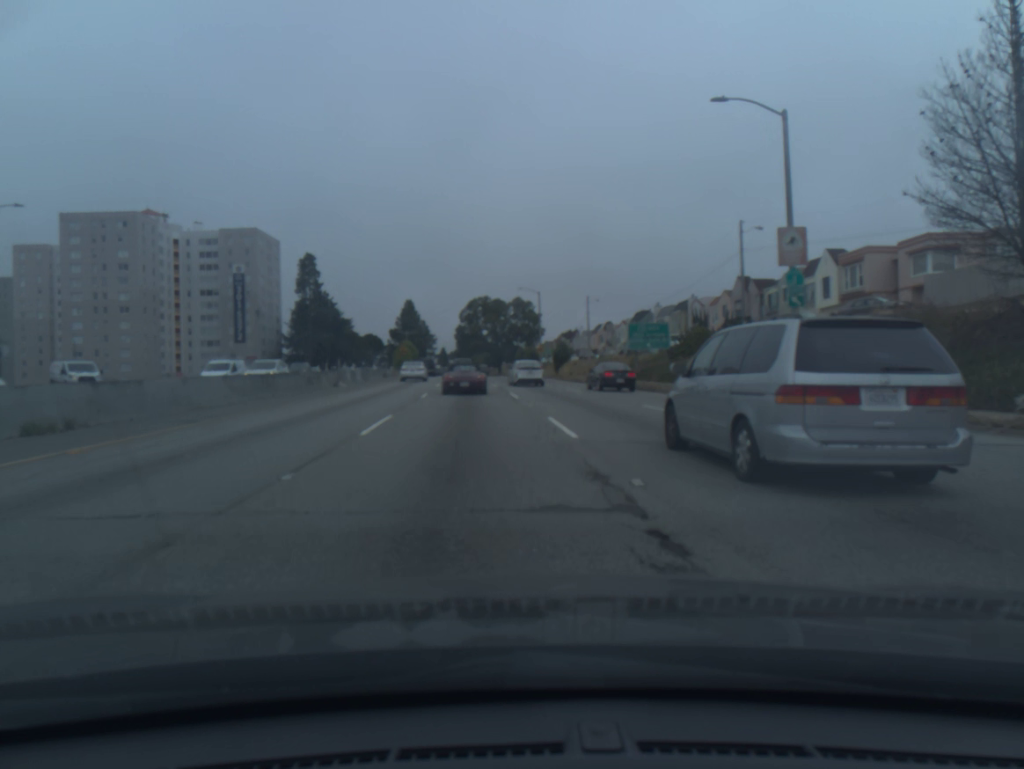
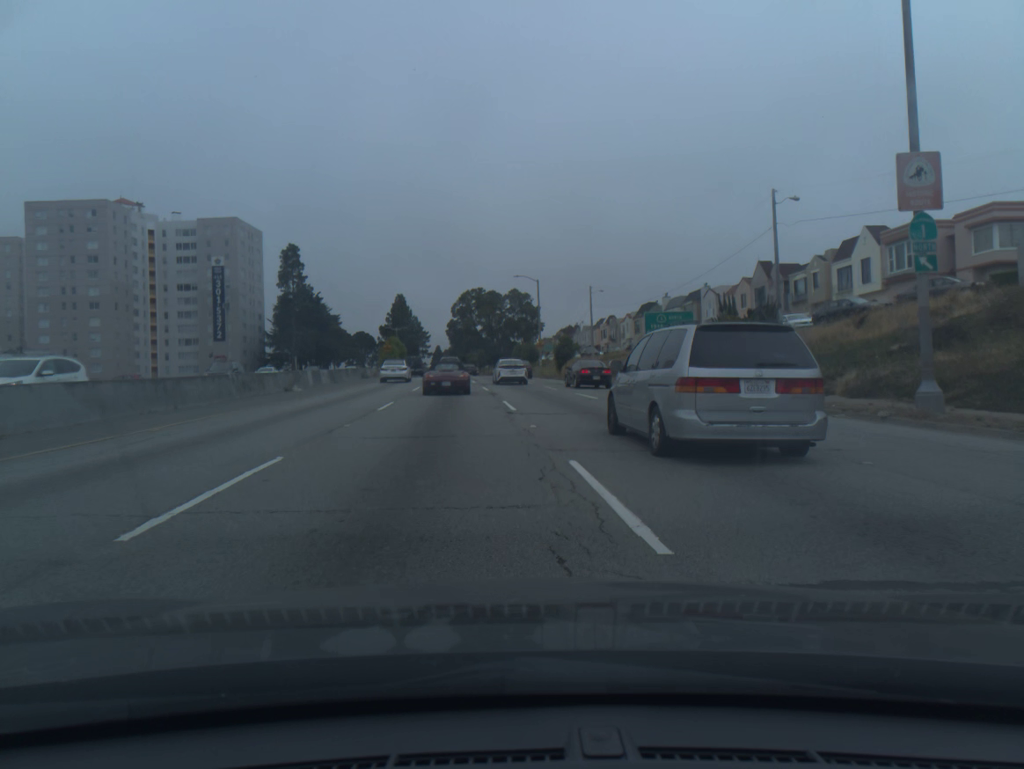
(0.0, +7.8) m; 0°
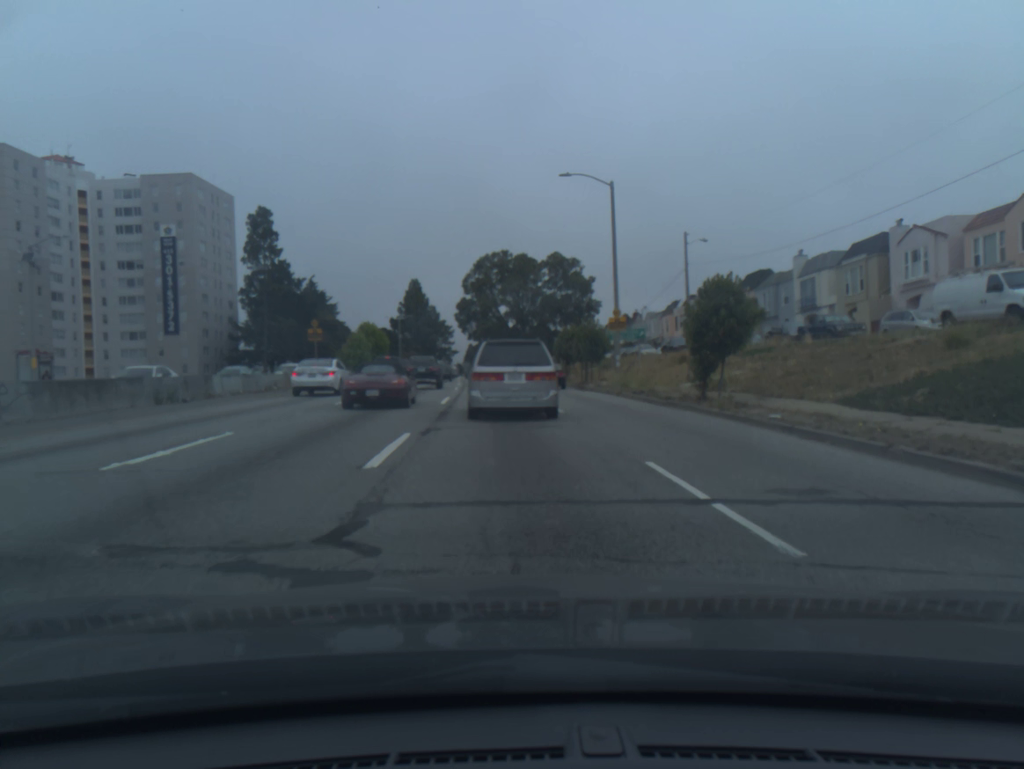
(-0.6, +40.8) m; -3°
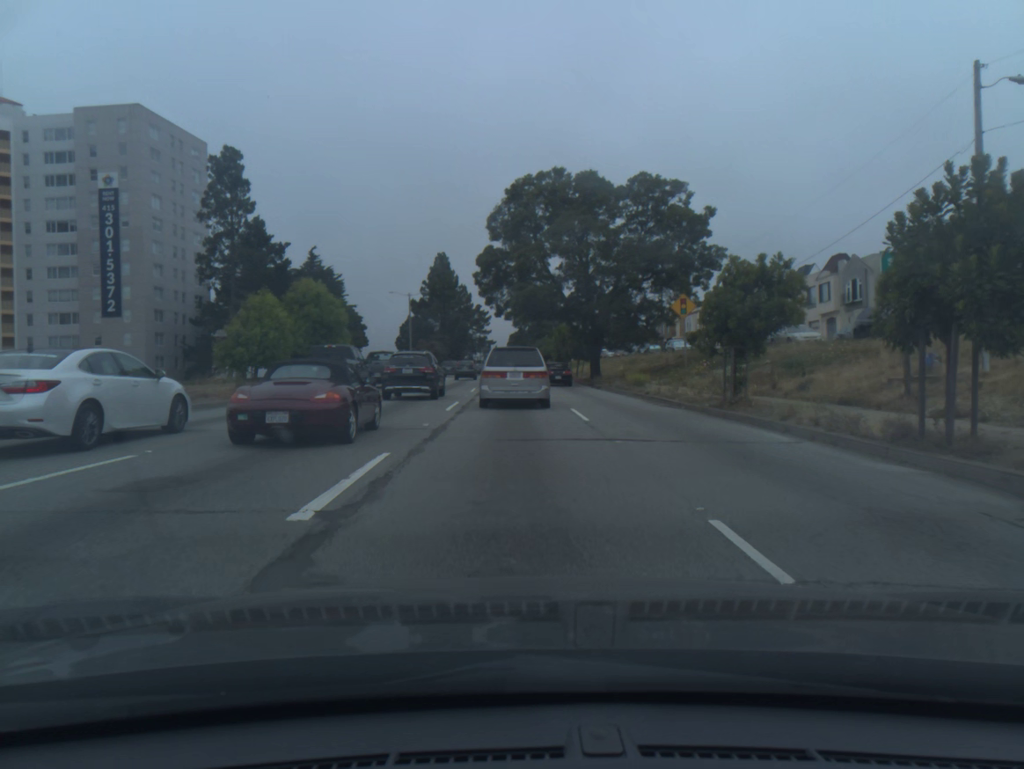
(-1.0, +32.4) m; -3°
